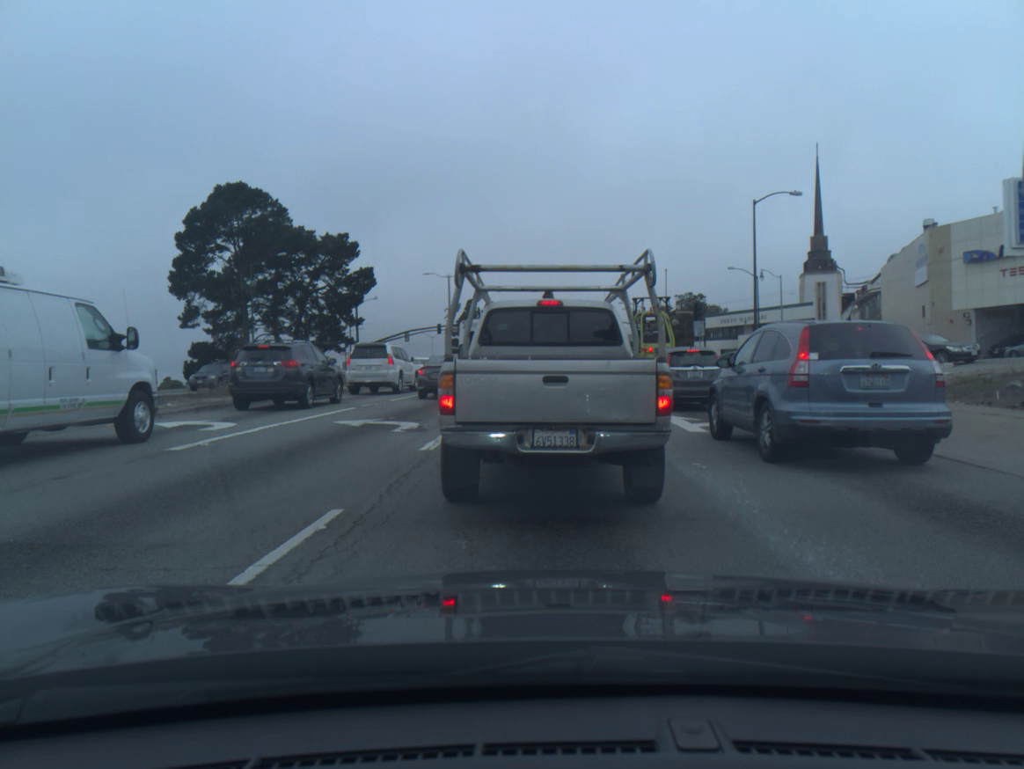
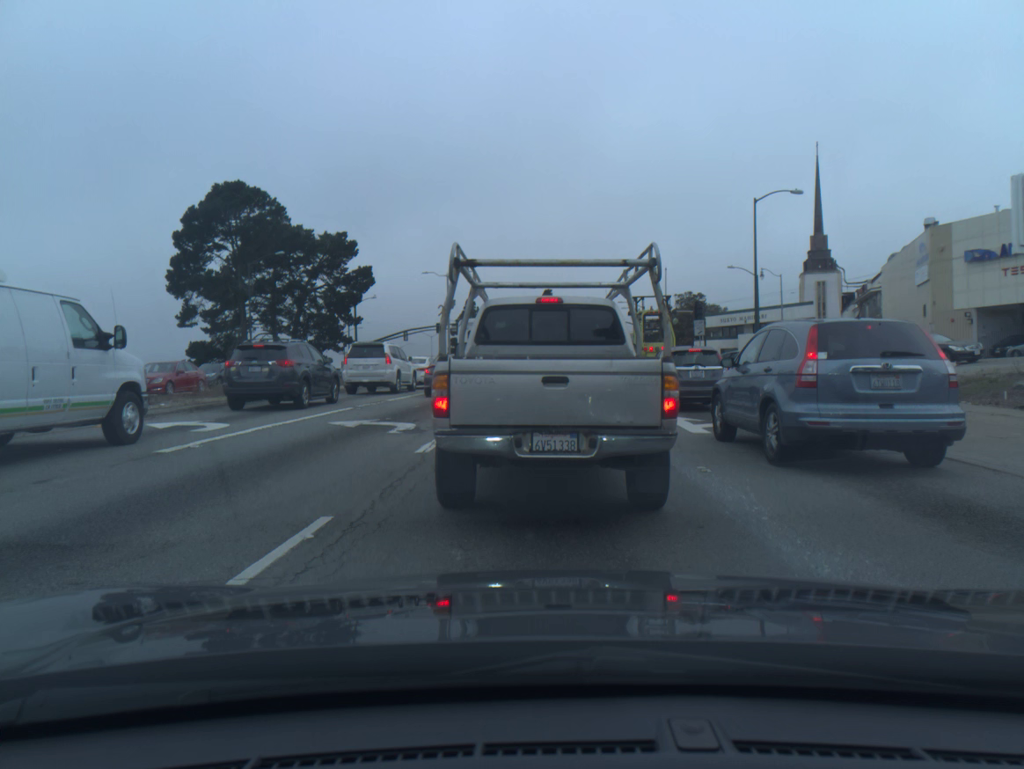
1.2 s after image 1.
(0.0, +0.3) m; 0°
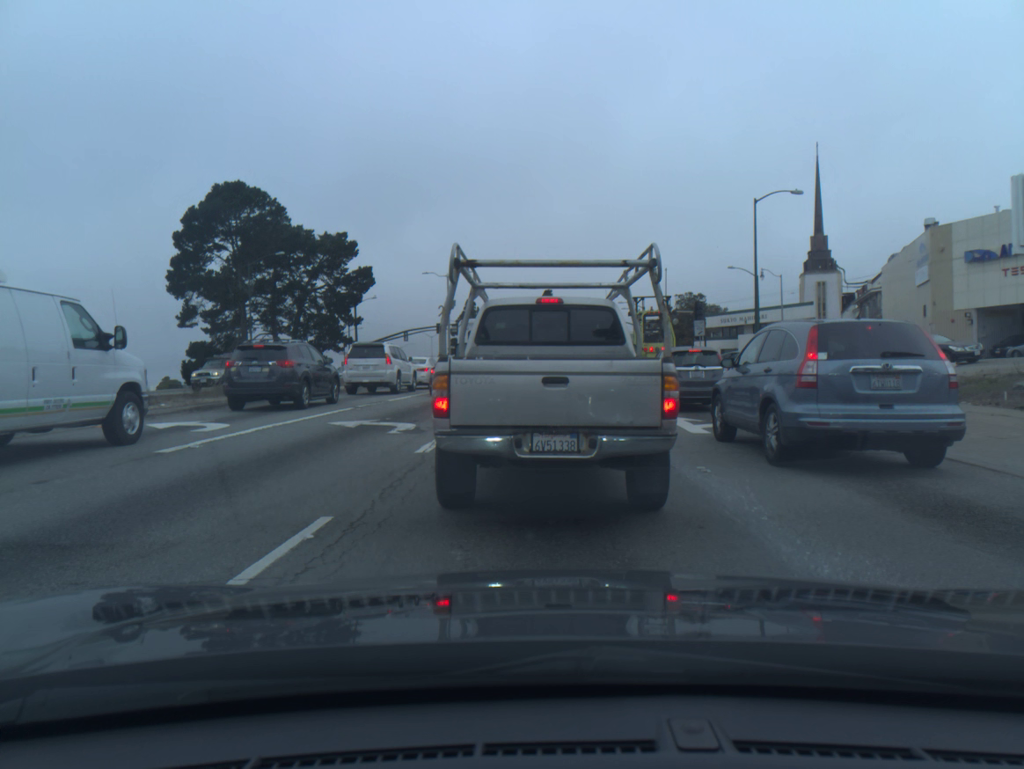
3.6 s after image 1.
(+0.1, 0.0) m; 0°
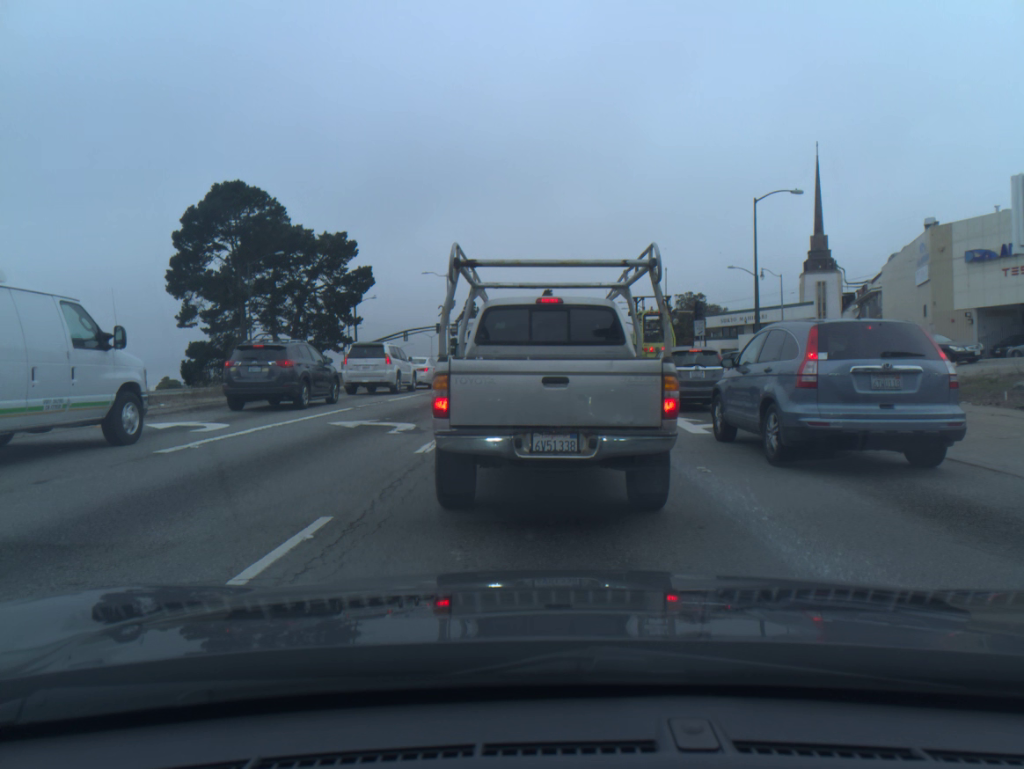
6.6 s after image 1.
(0.0, 0.0) m; 0°
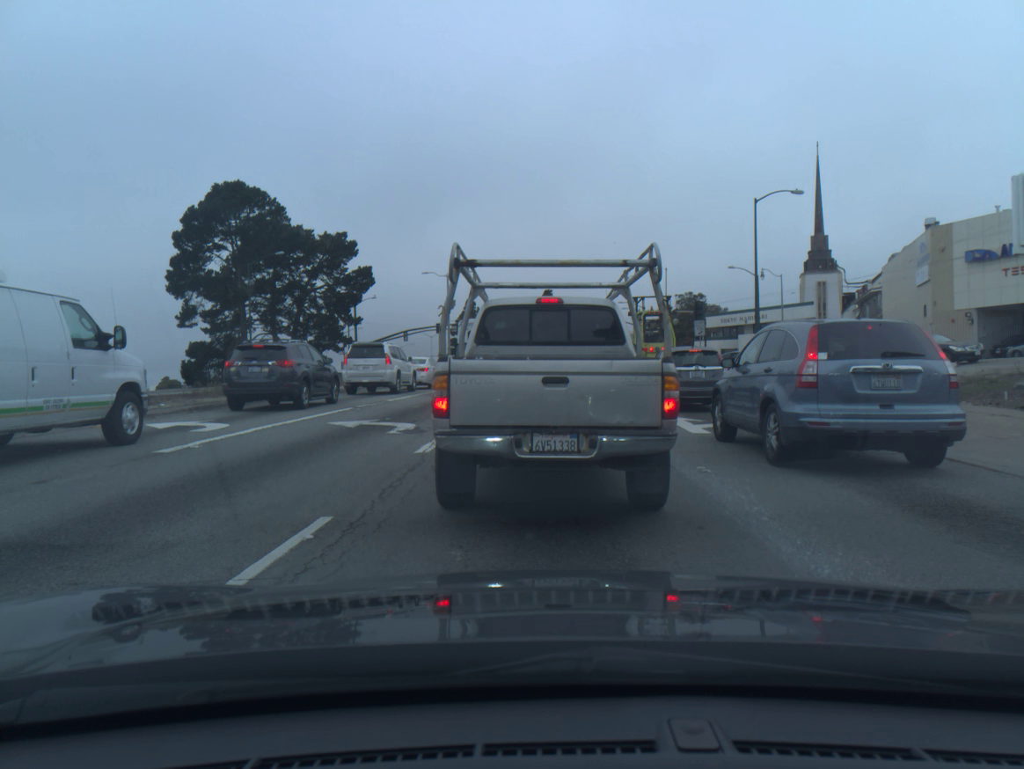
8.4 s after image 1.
(-0.1, 0.0) m; 0°
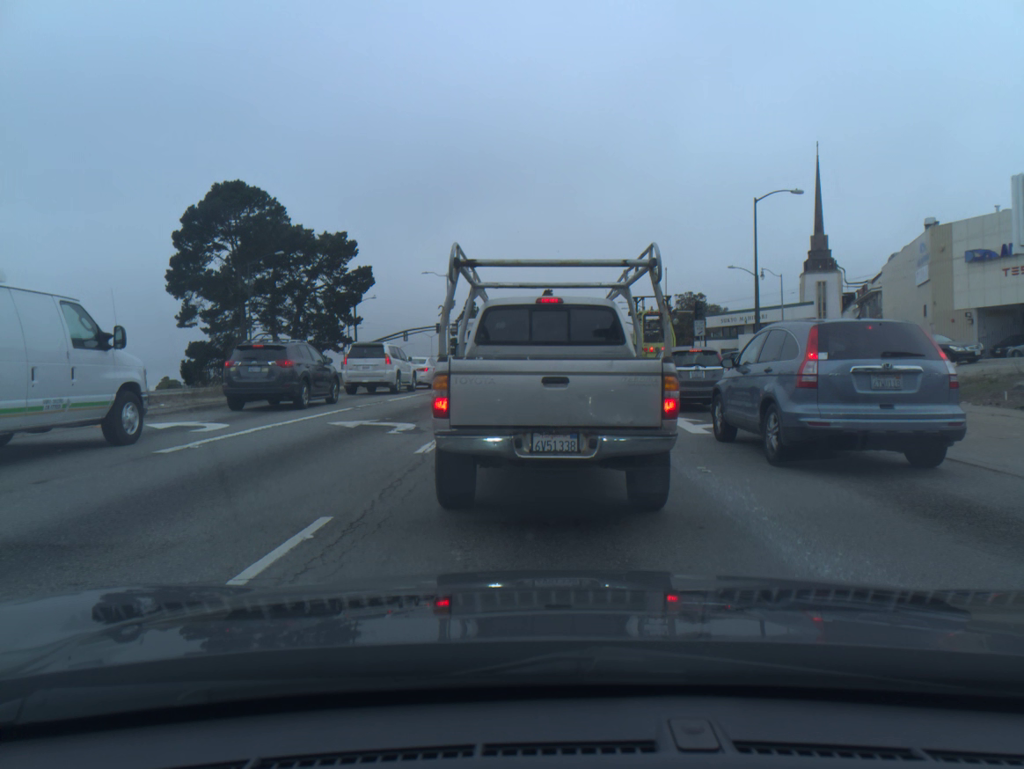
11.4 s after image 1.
(0.0, 0.0) m; 0°
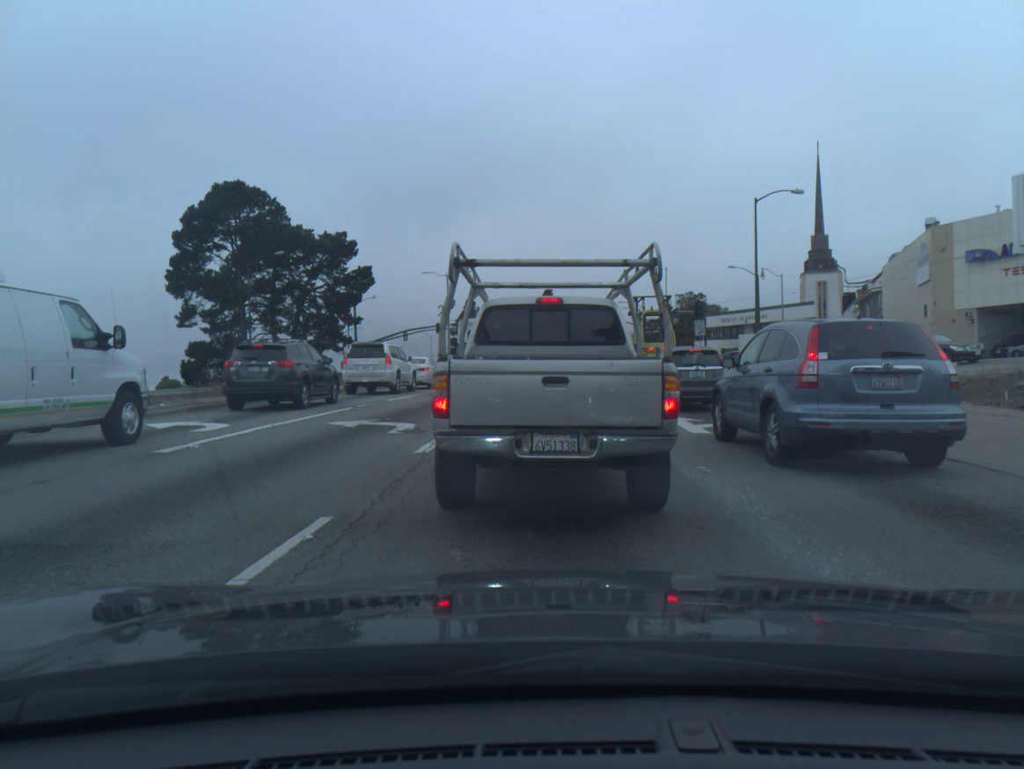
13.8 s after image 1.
(0.0, 0.0) m; 0°
